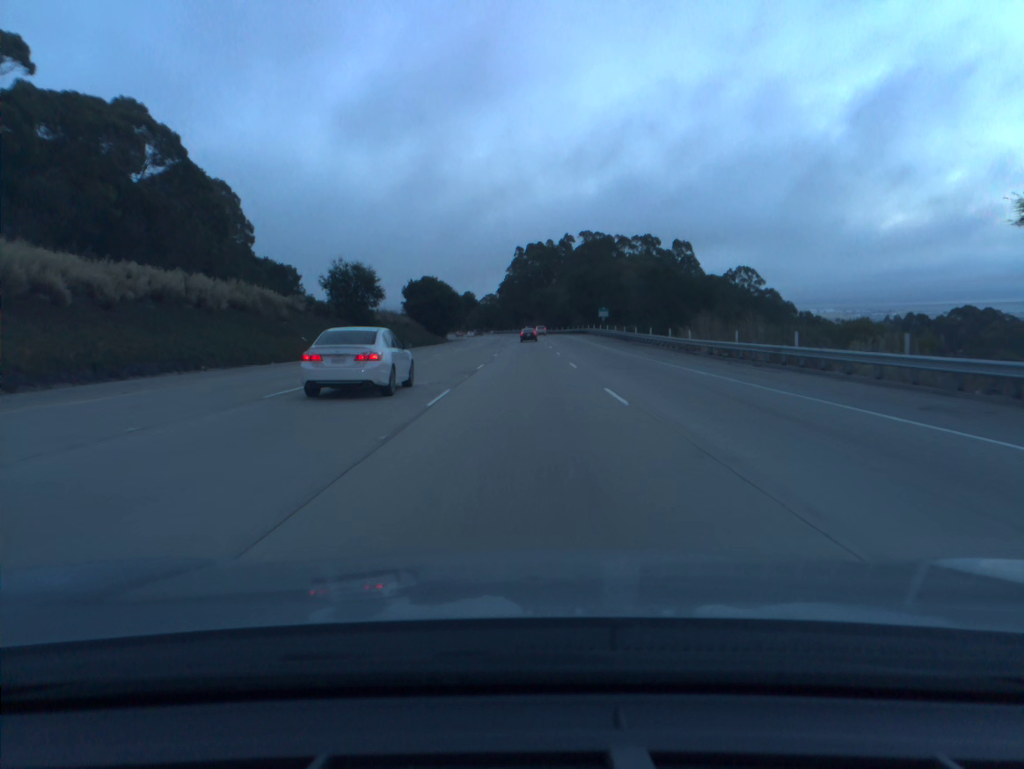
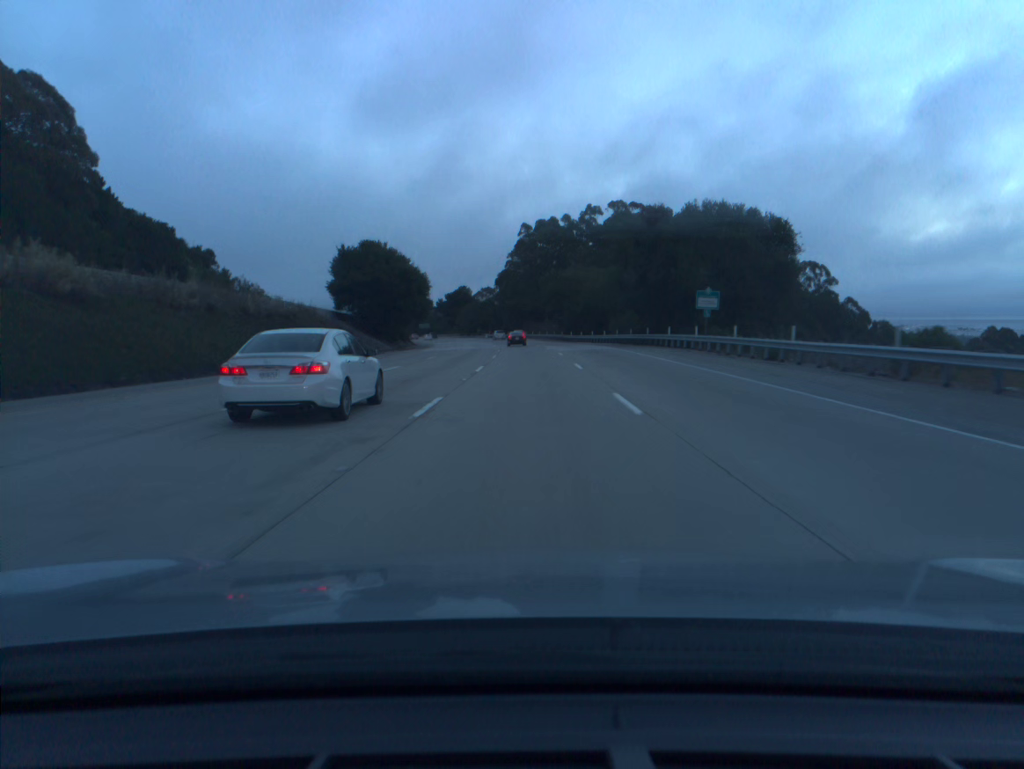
(-0.3, +60.1) m; -1°
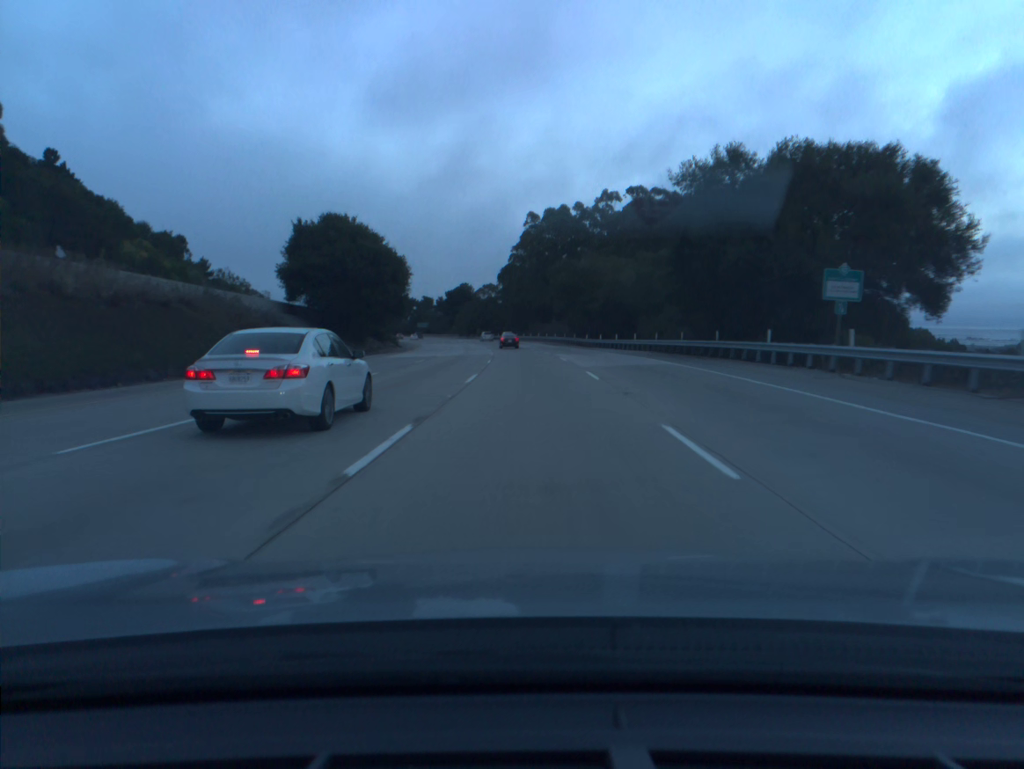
(-0.1, +19.9) m; 0°
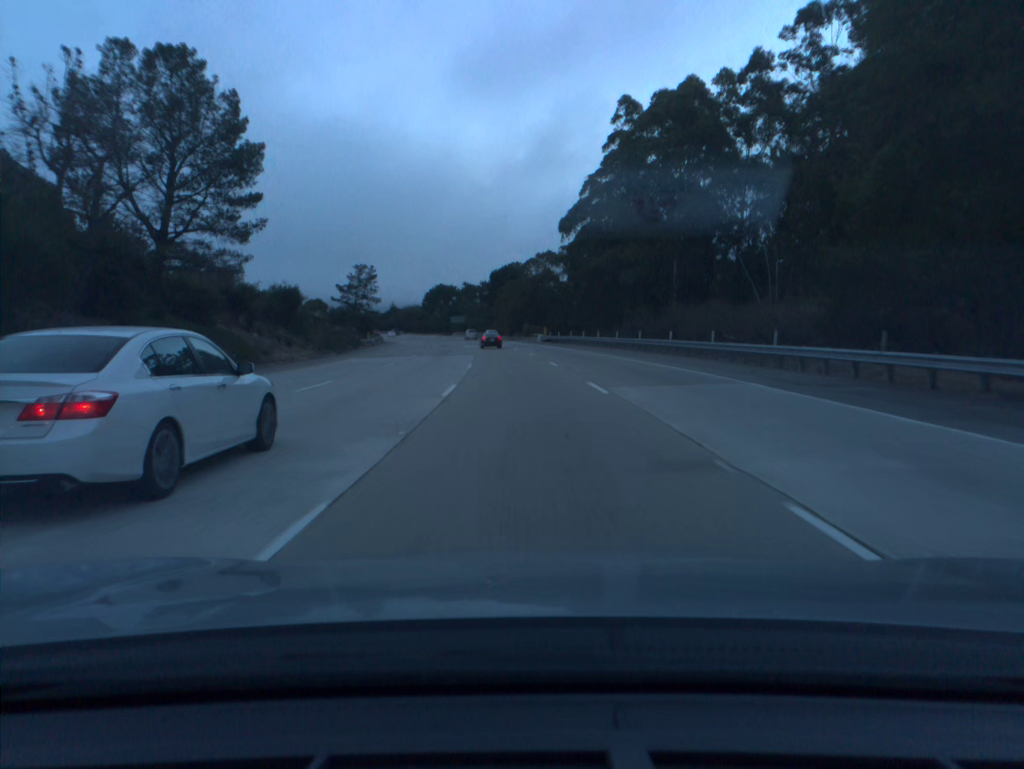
(-2.4, +78.4) m; -4°
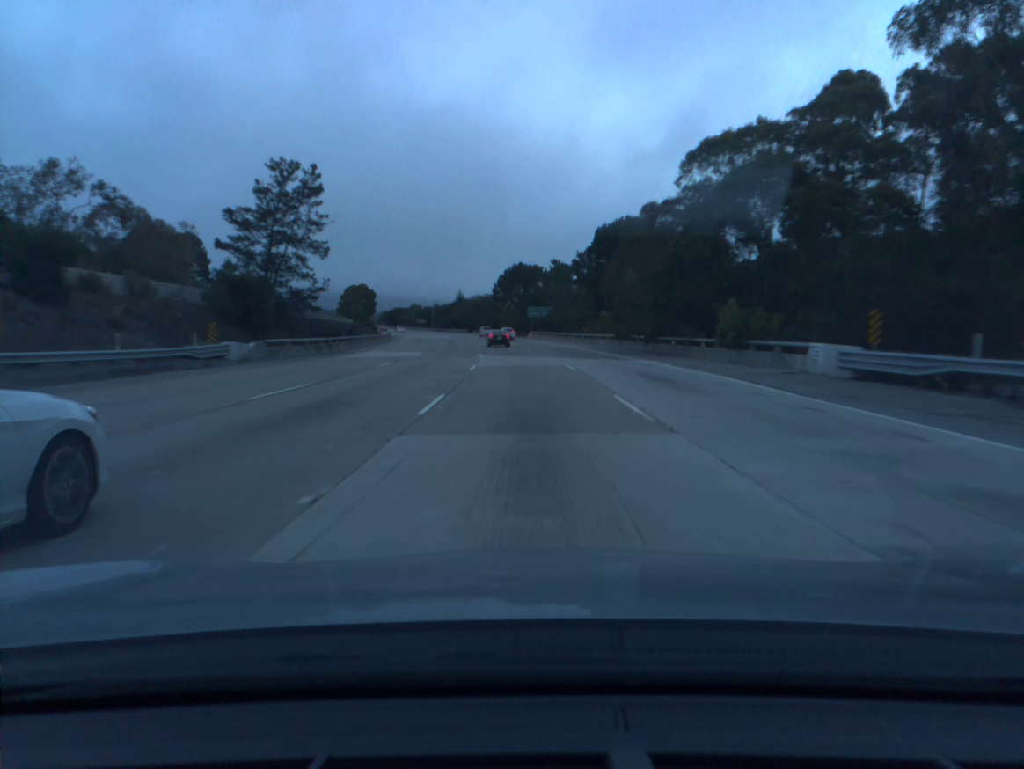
(-4.5, +77.1) m; -7°
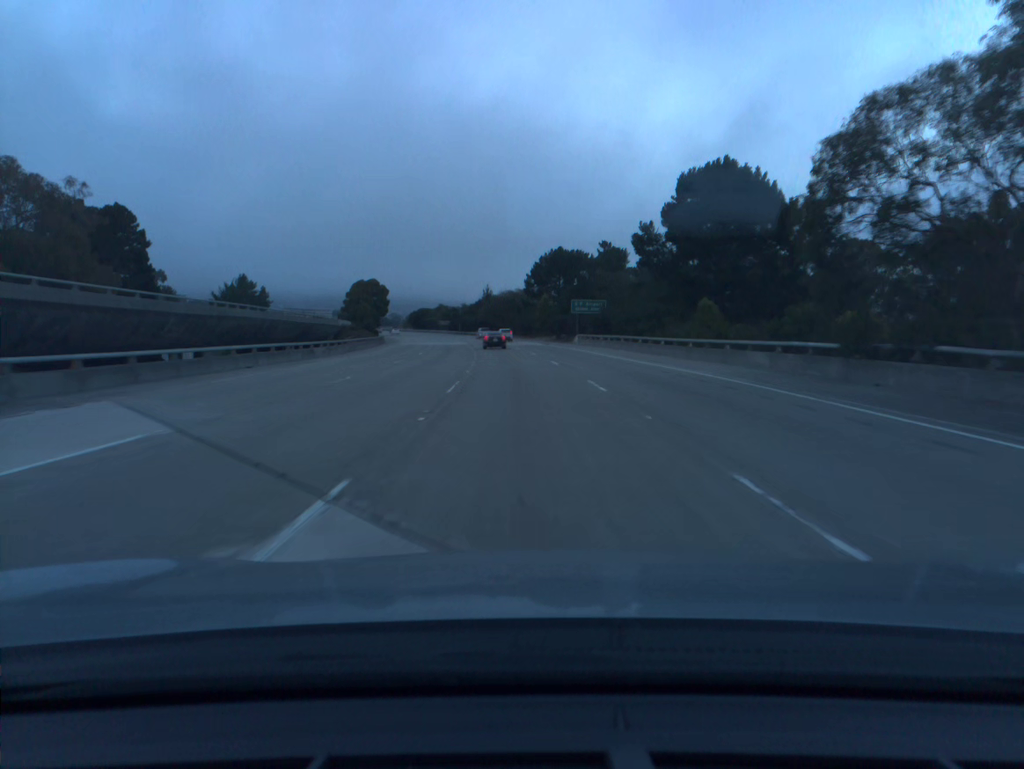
(-0.8, +38.4) m; -3°
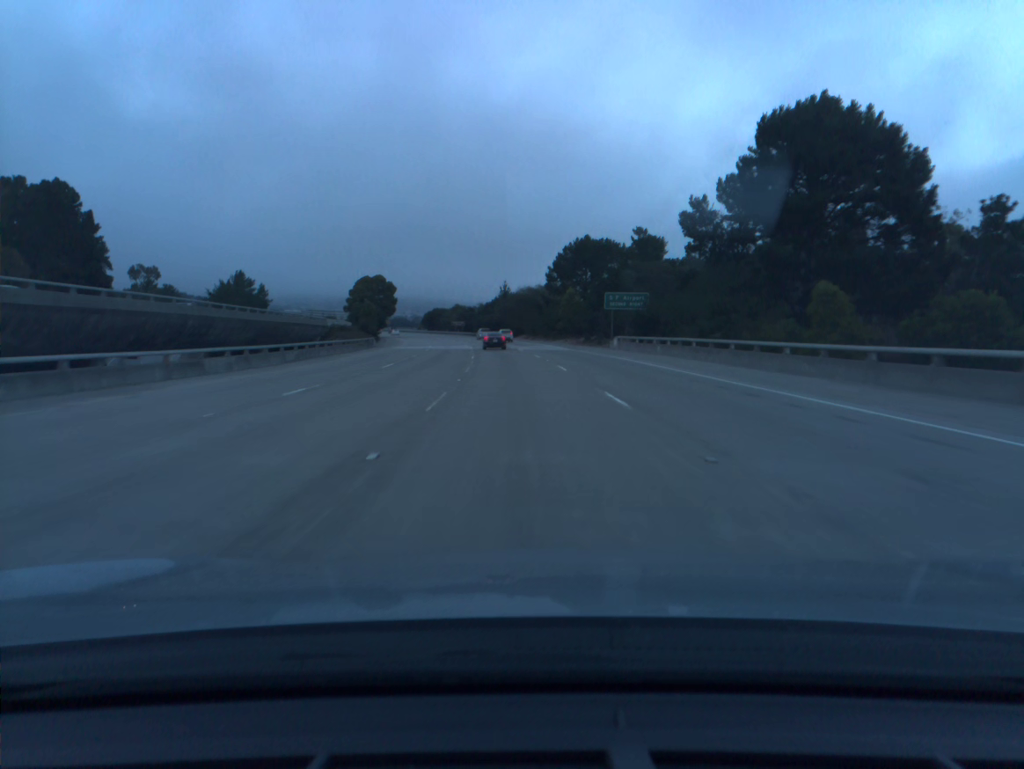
(-0.2, +19.1) m; -2°
